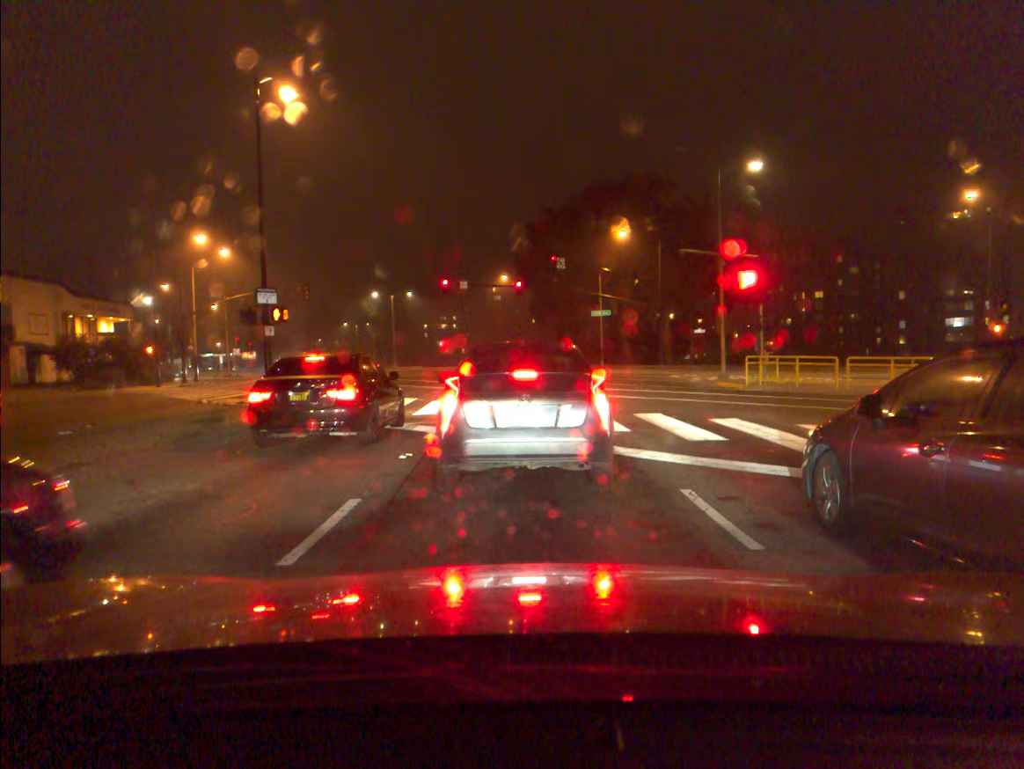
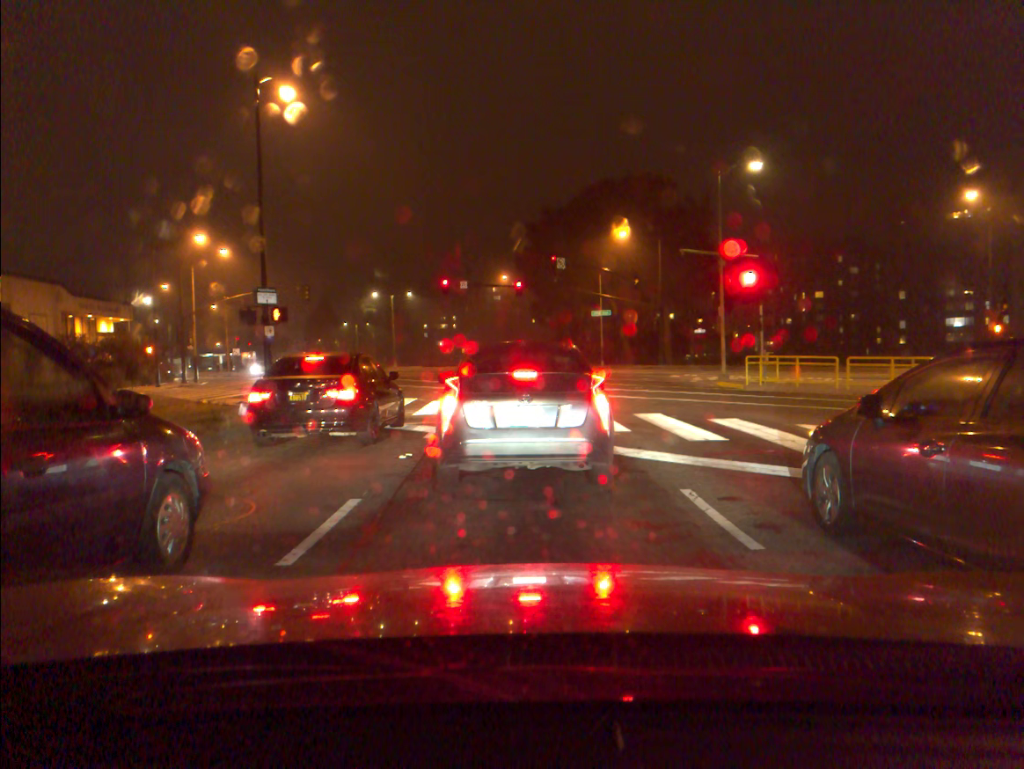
(0.0, 0.0) m; 0°
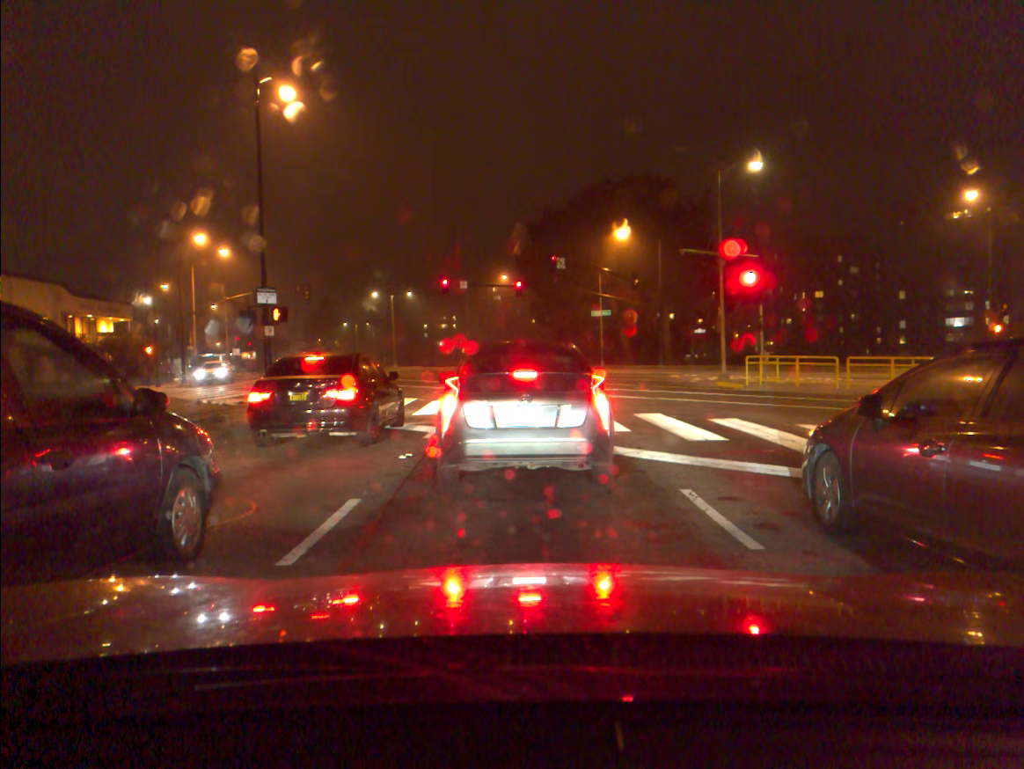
(0.0, 0.0) m; 0°
